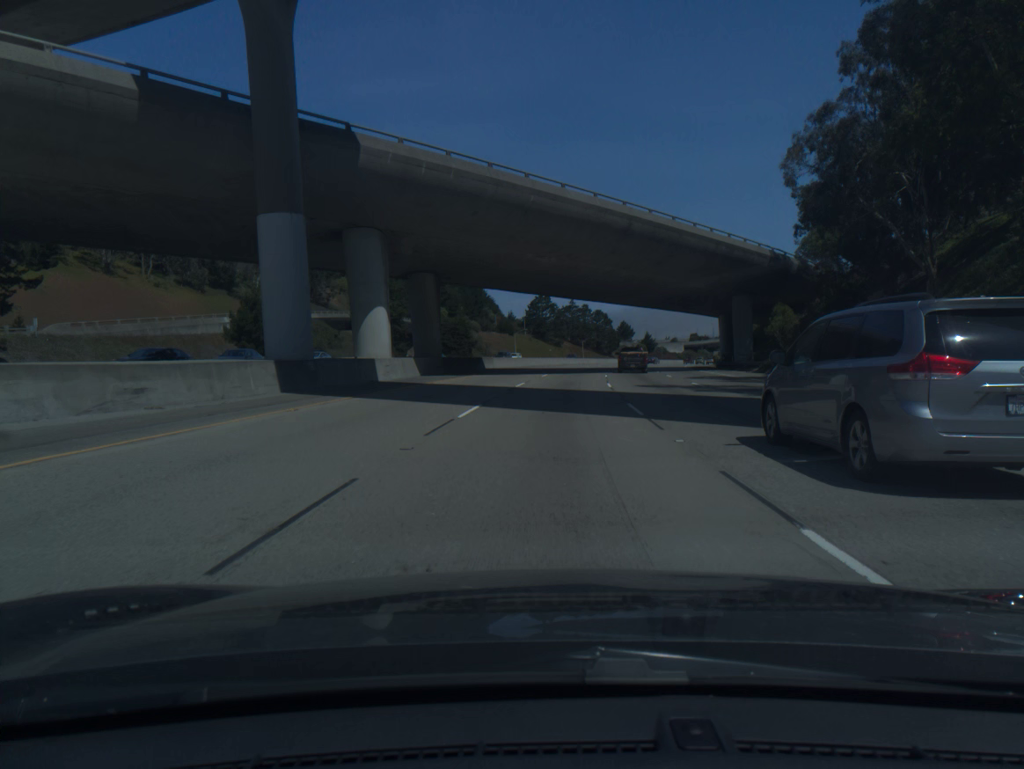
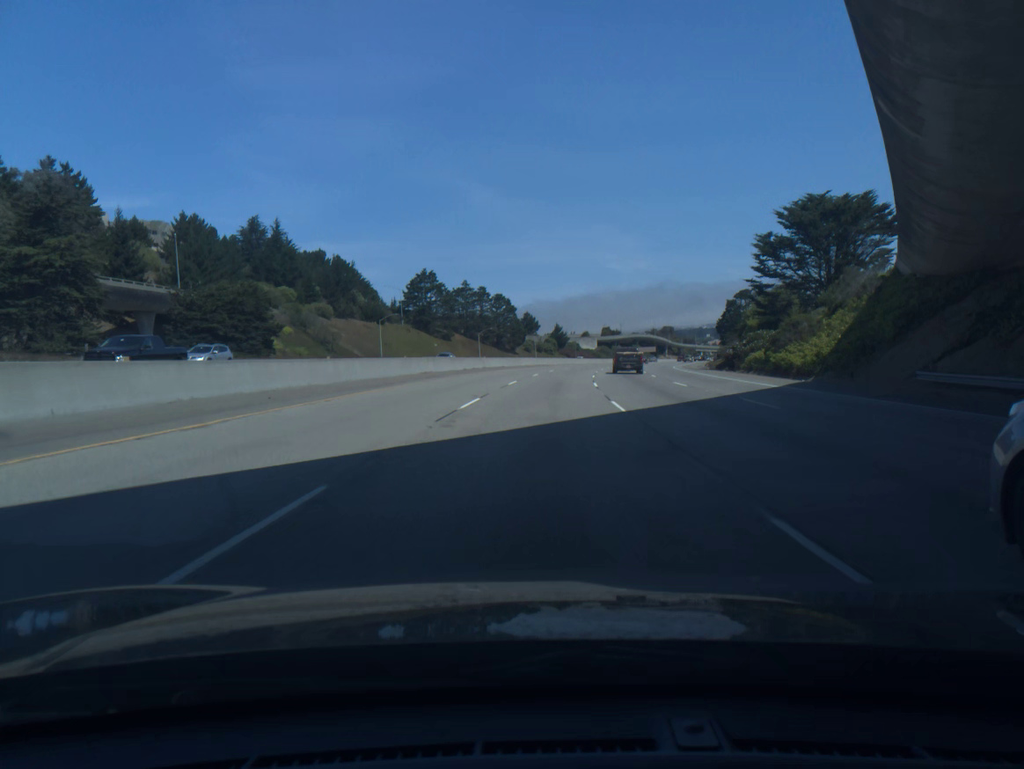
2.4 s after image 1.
(+4.4, +69.4) m; +7°
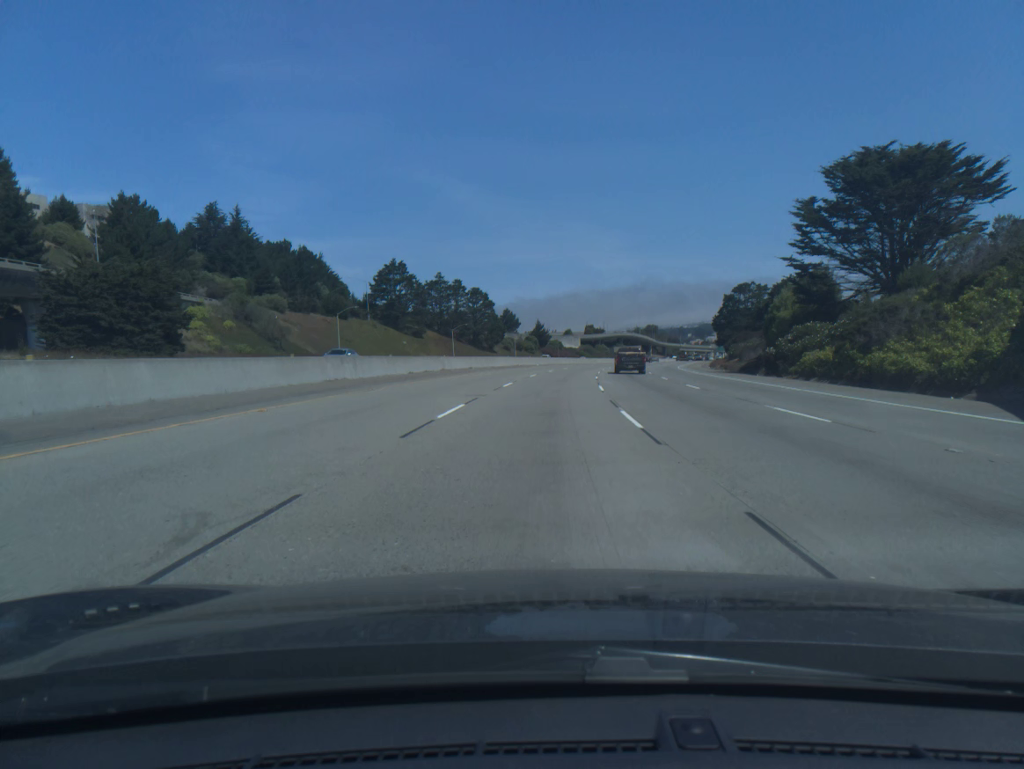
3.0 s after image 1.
(+0.2, +17.8) m; +1°
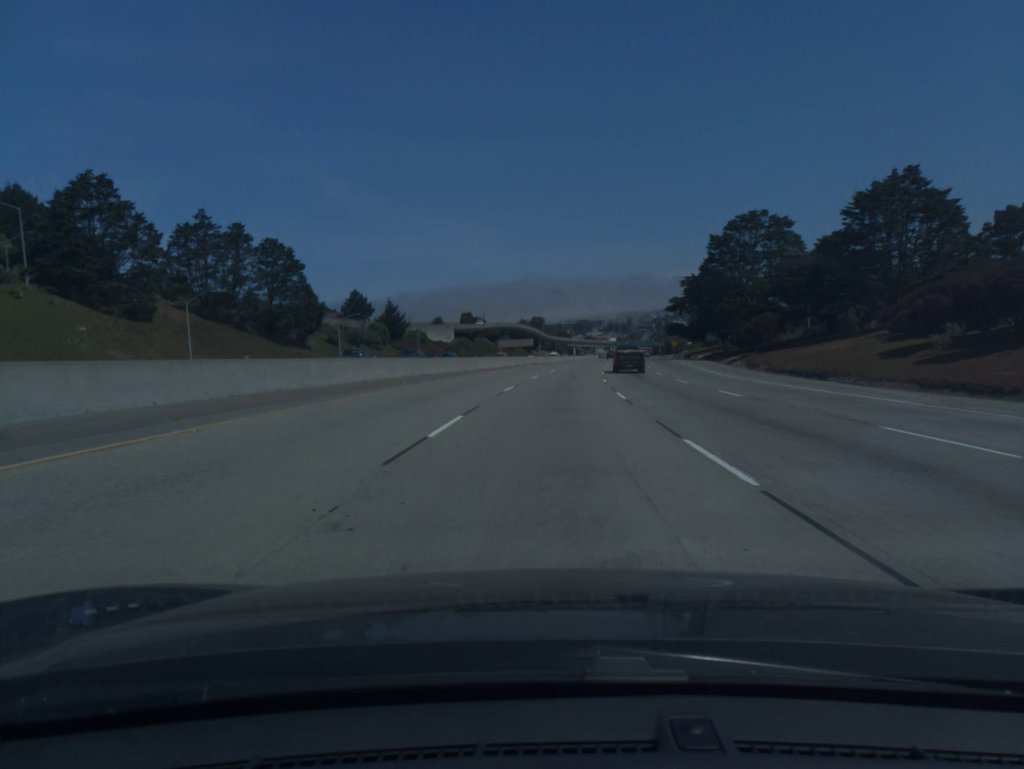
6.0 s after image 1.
(+6.4, +90.5) m; +9°
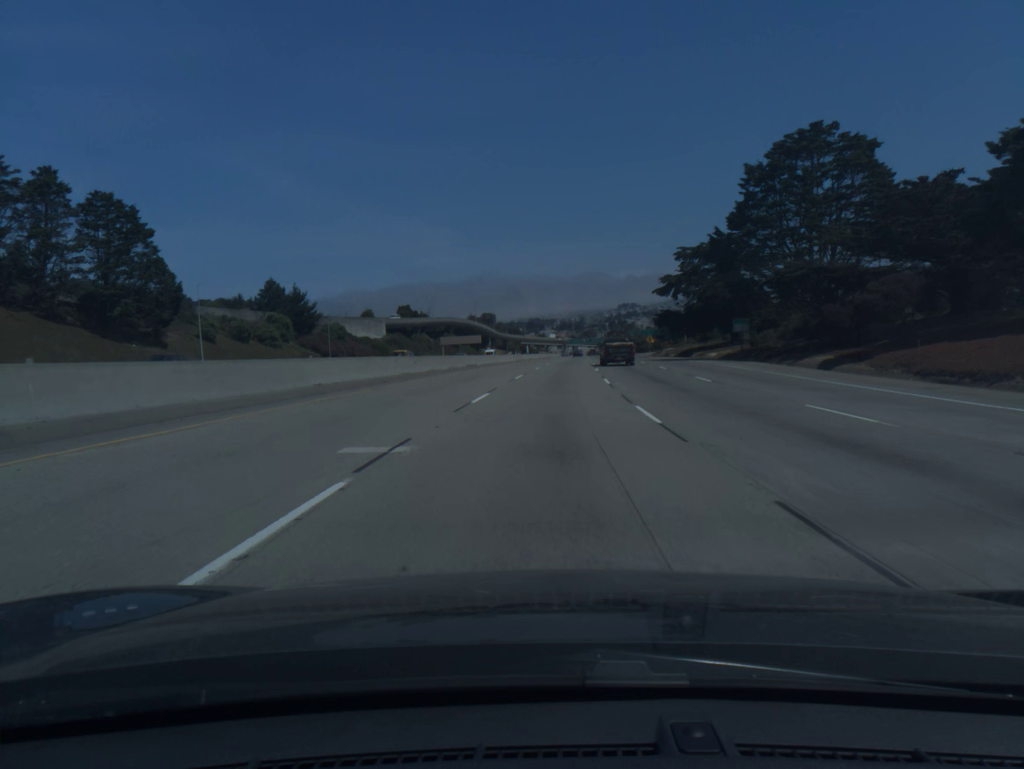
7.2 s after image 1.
(+1.2, +37.1) m; +4°
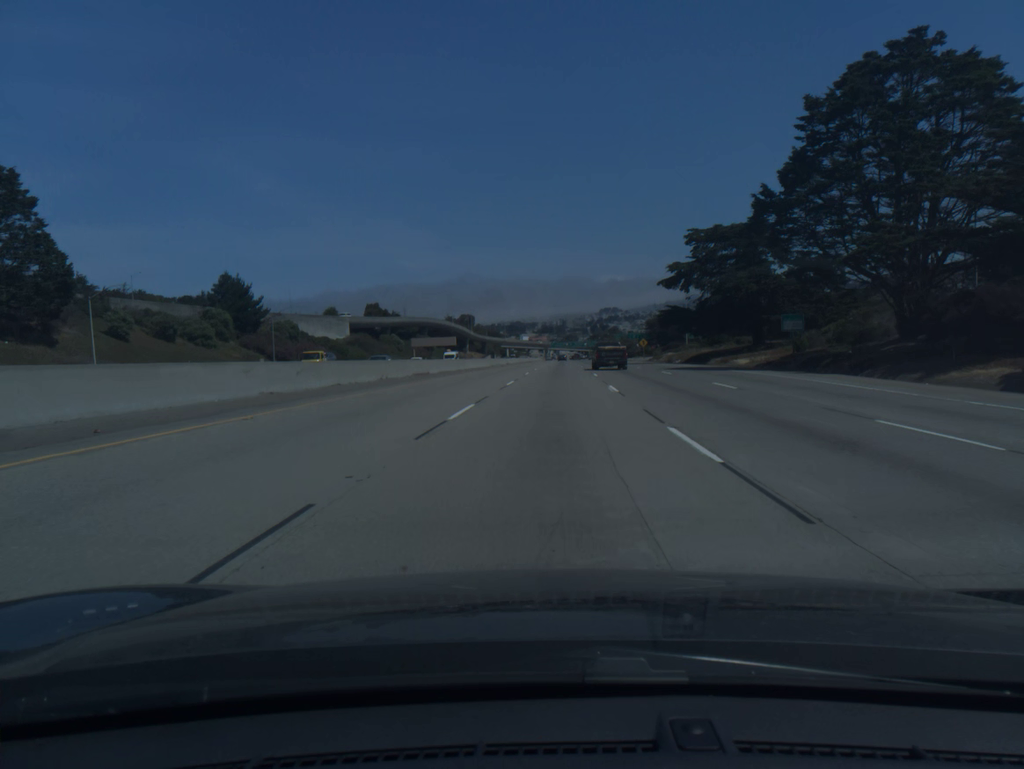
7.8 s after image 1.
(+0.2, +18.6) m; +1°
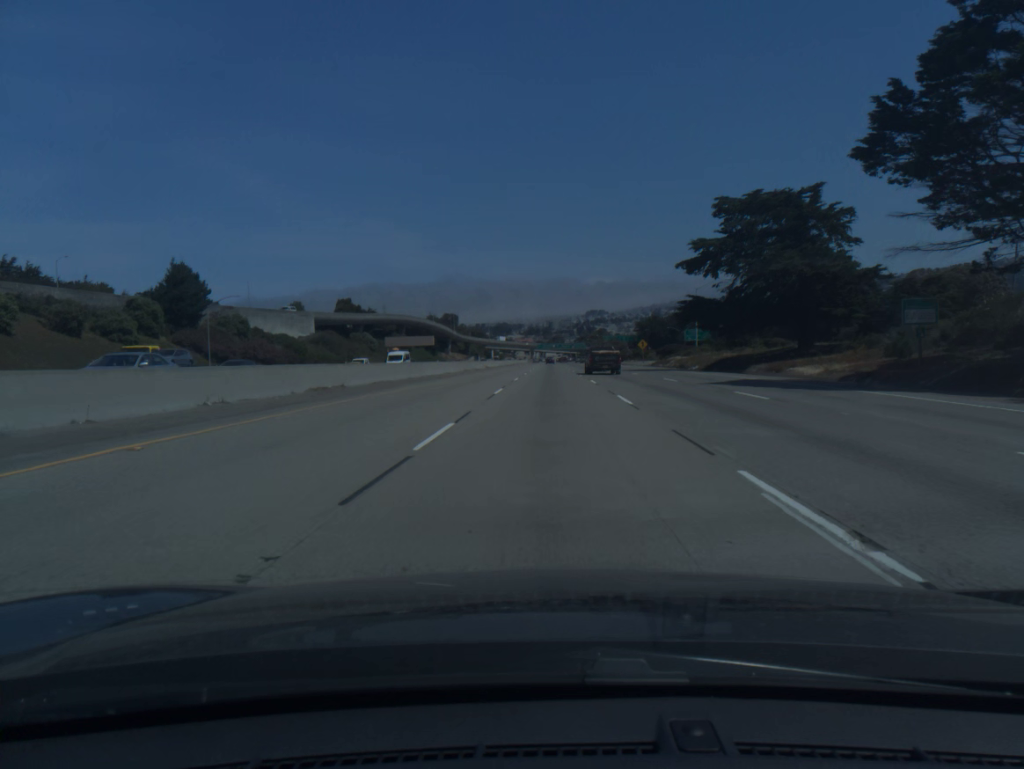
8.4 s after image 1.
(+0.2, +18.6) m; +1°
